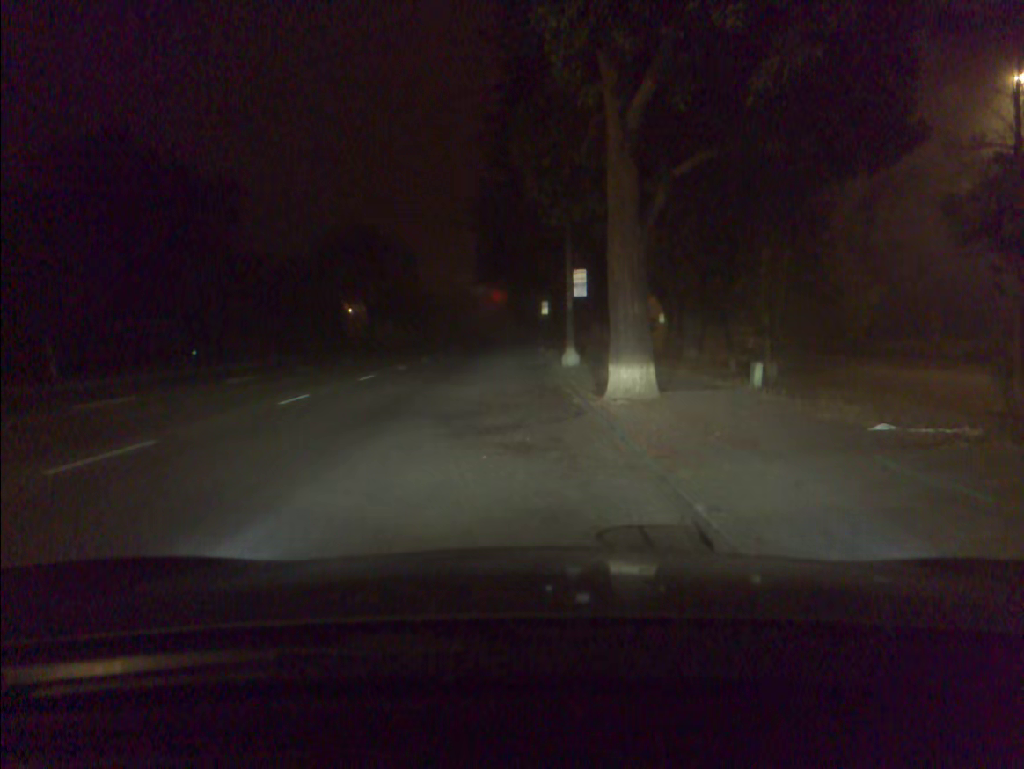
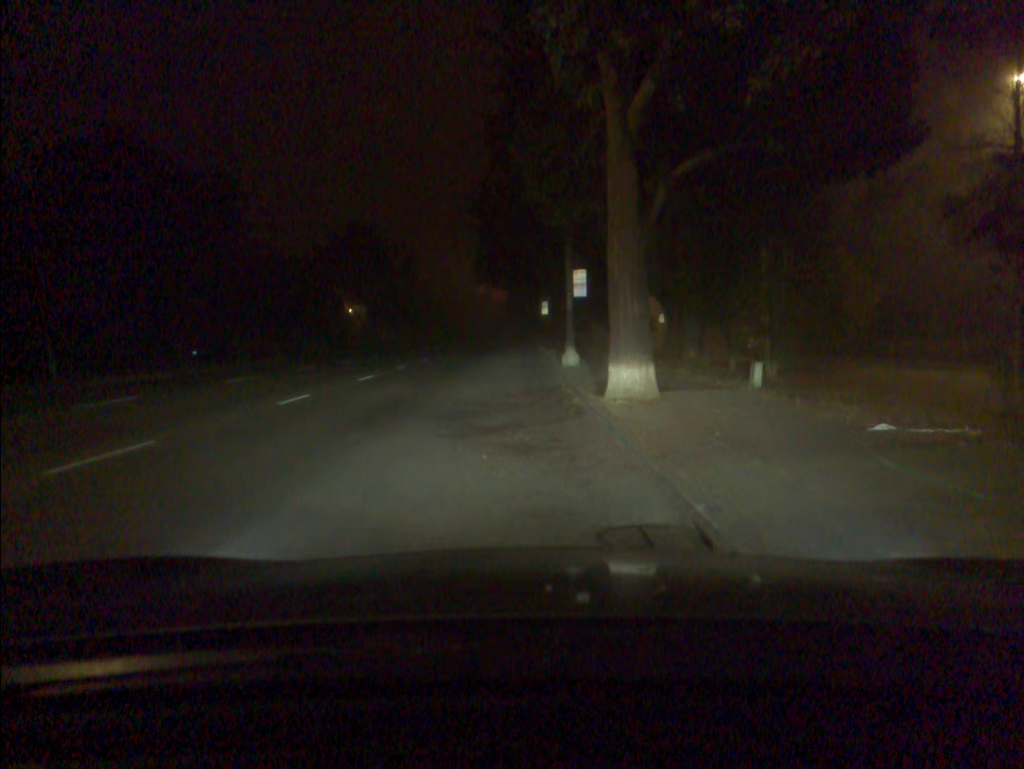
(0.0, 0.0) m; 0°
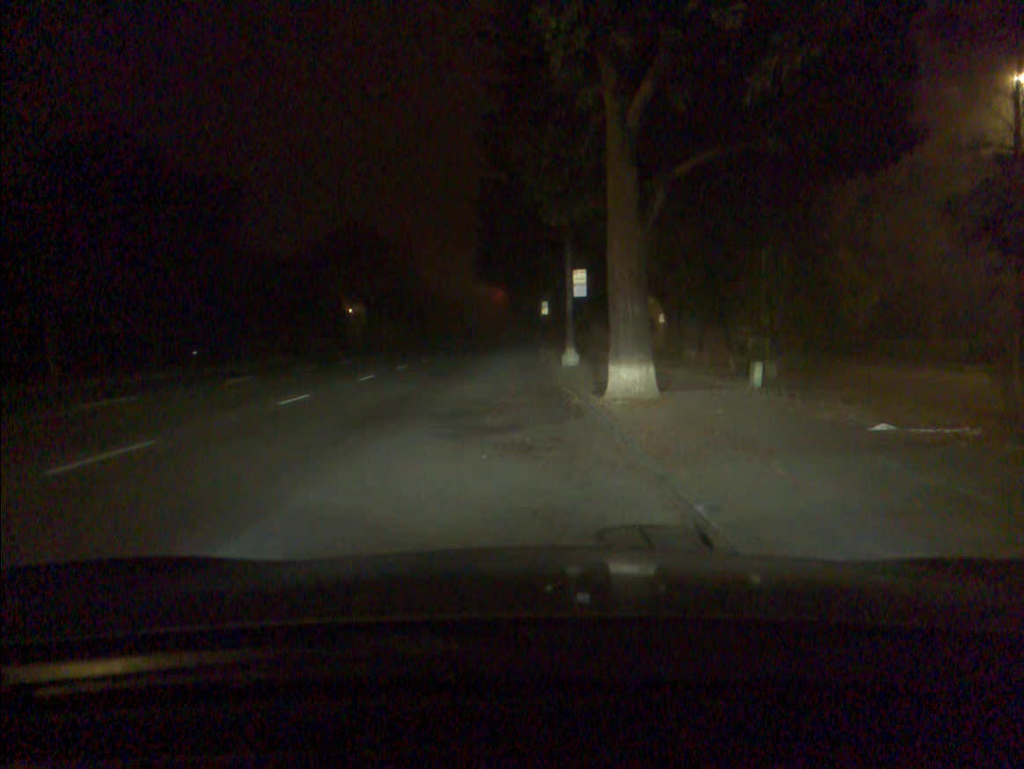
(0.0, 0.0) m; 0°
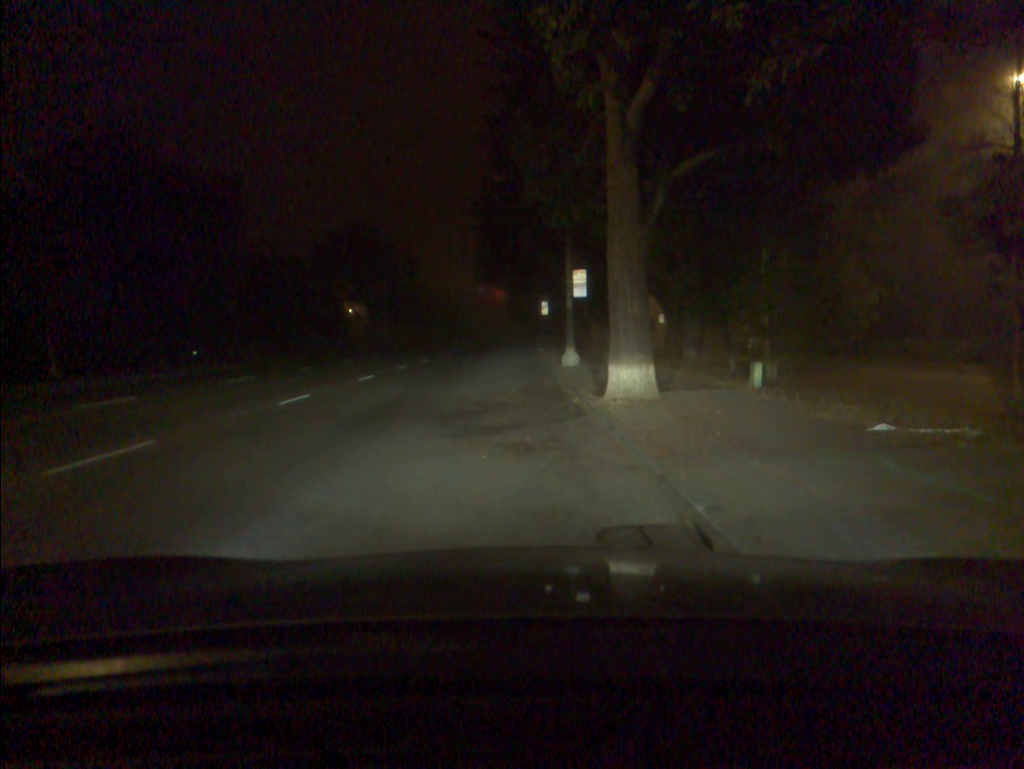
(0.0, 0.0) m; 0°
